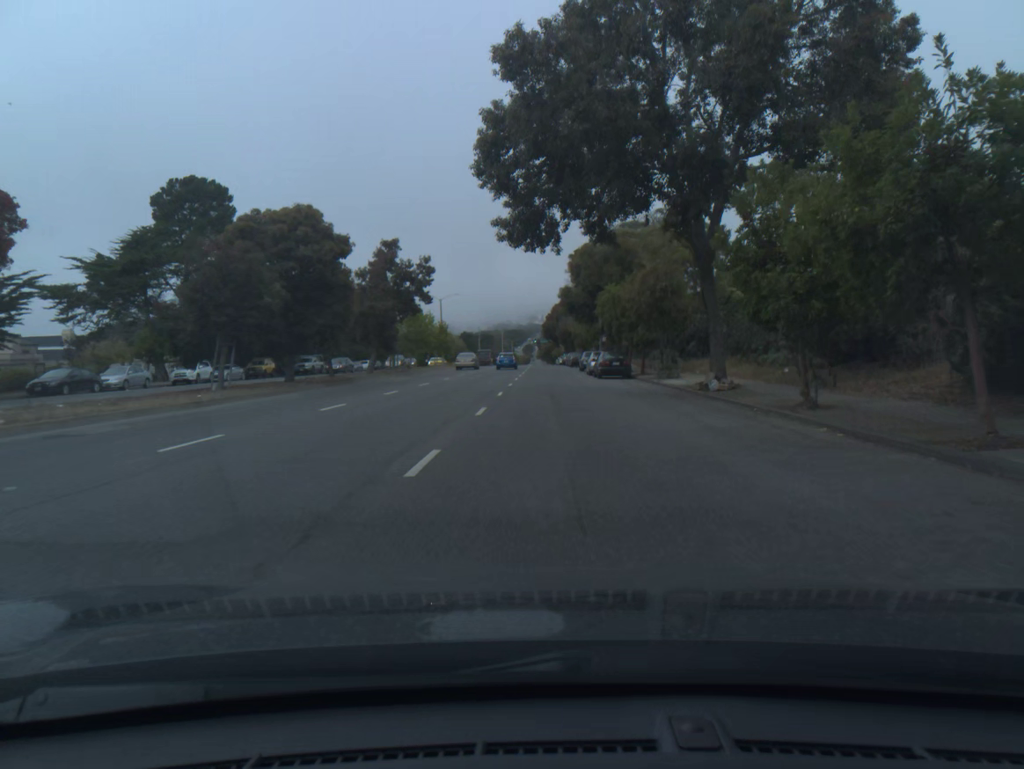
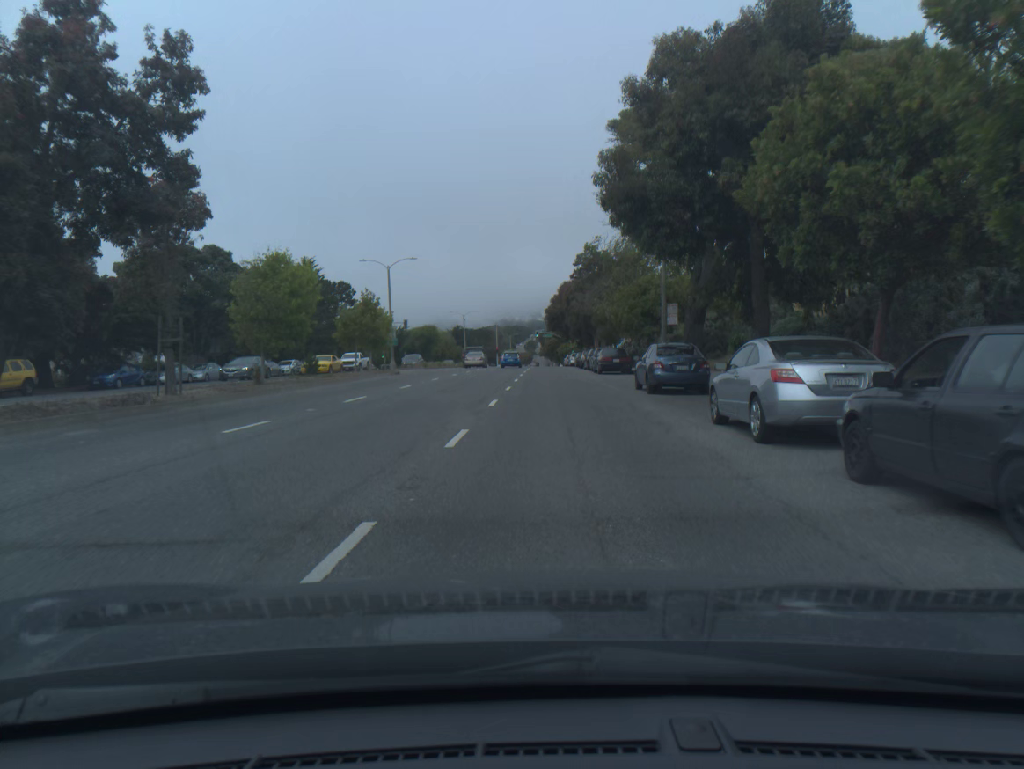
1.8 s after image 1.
(0.0, +34.5) m; 0°
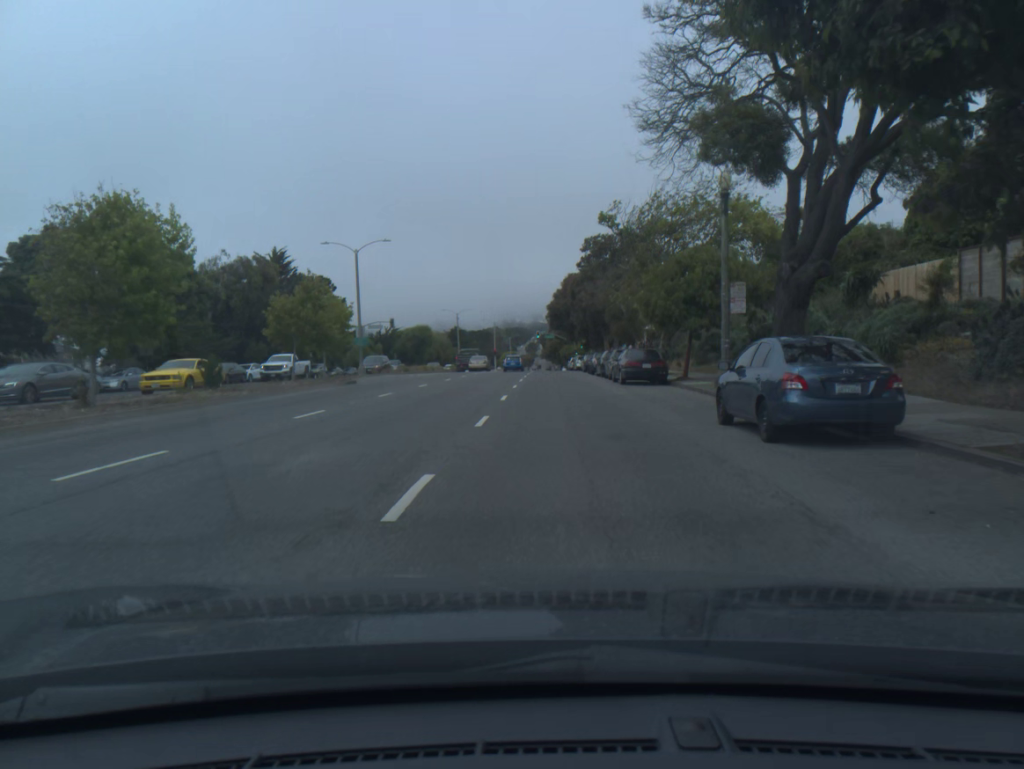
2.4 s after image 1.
(0.0, +11.5) m; 0°
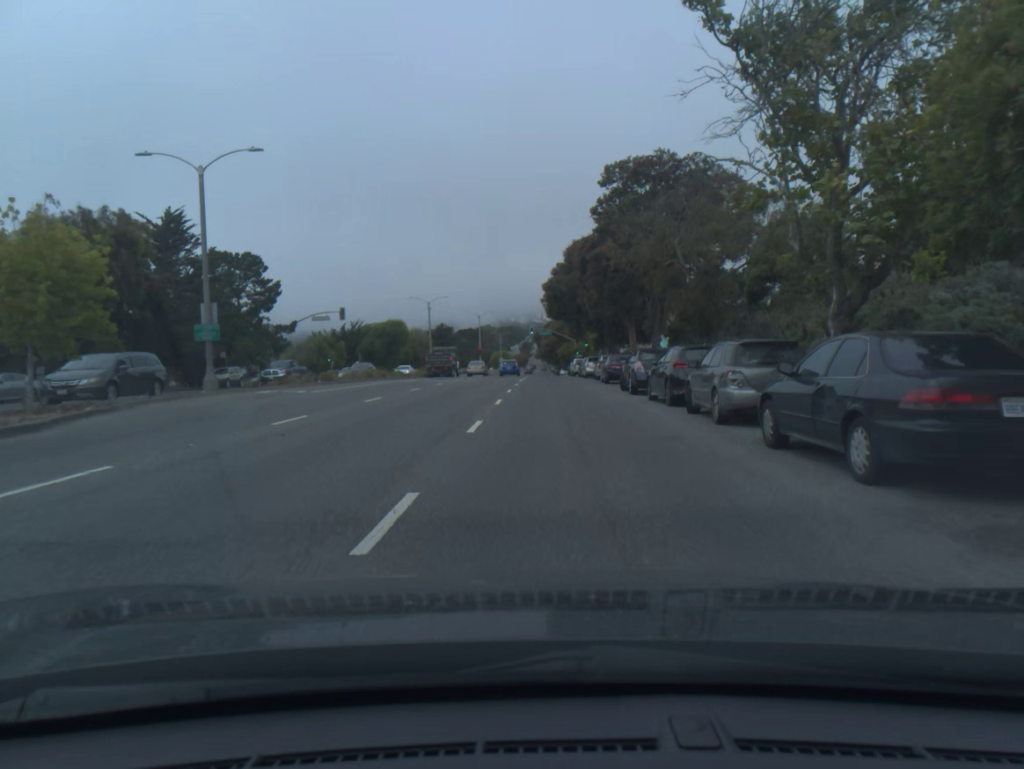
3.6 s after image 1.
(+0.1, +23.2) m; 0°
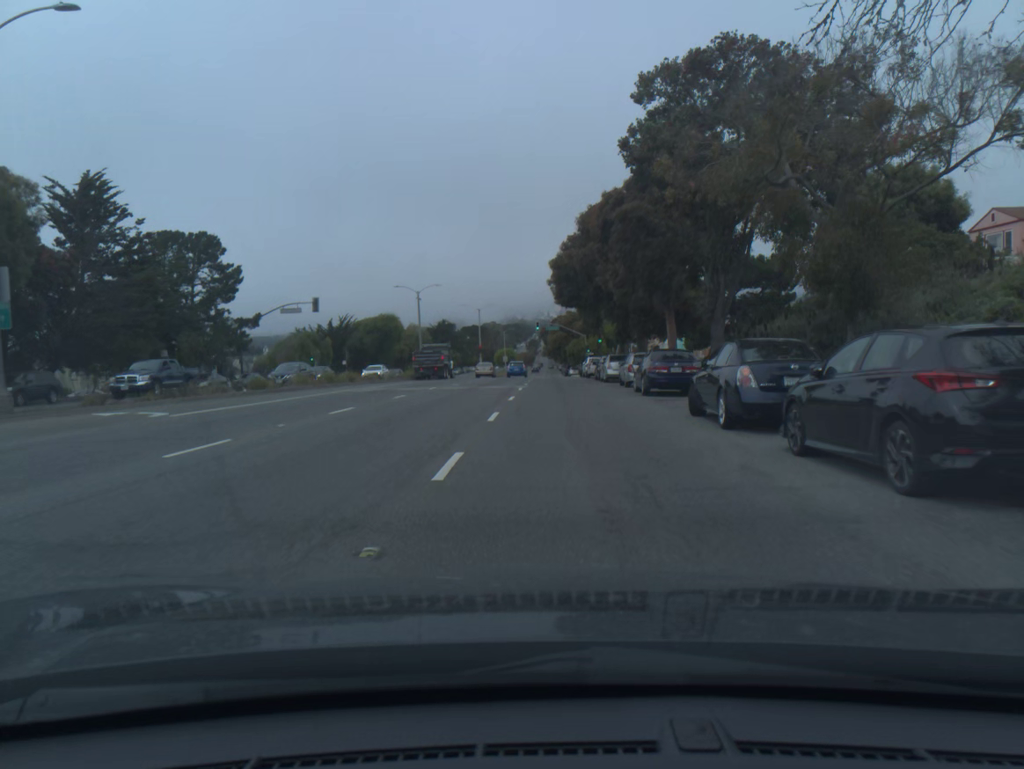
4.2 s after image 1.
(0.0, +11.7) m; 0°
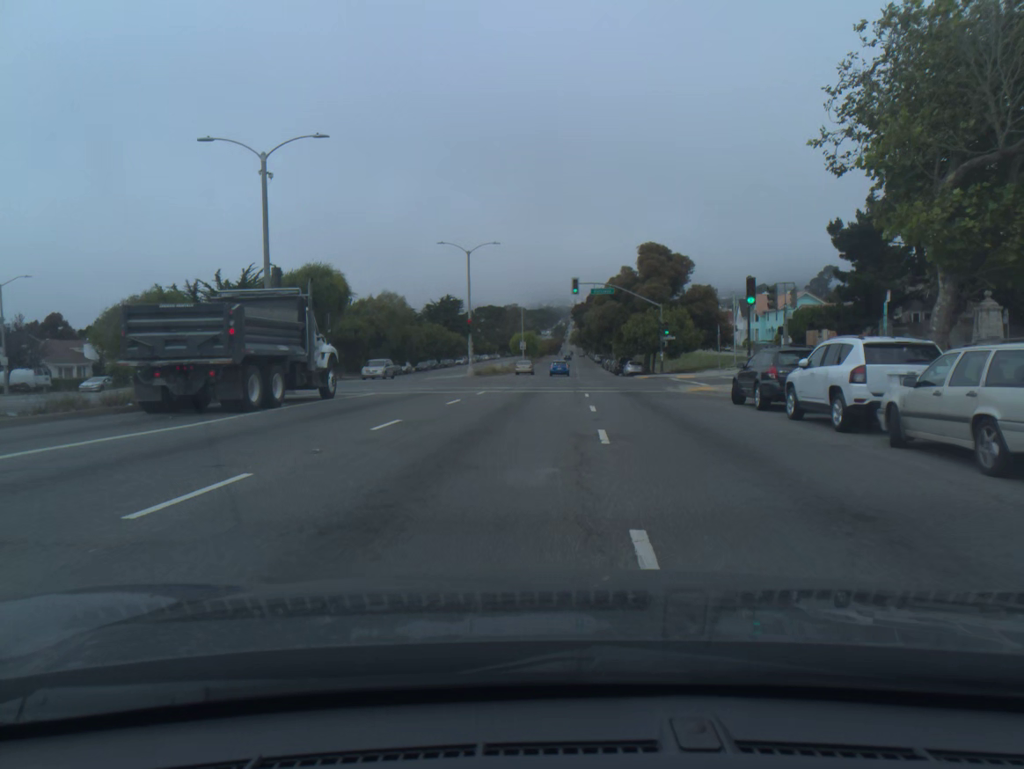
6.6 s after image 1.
(-1.3, +48.2) m; -2°
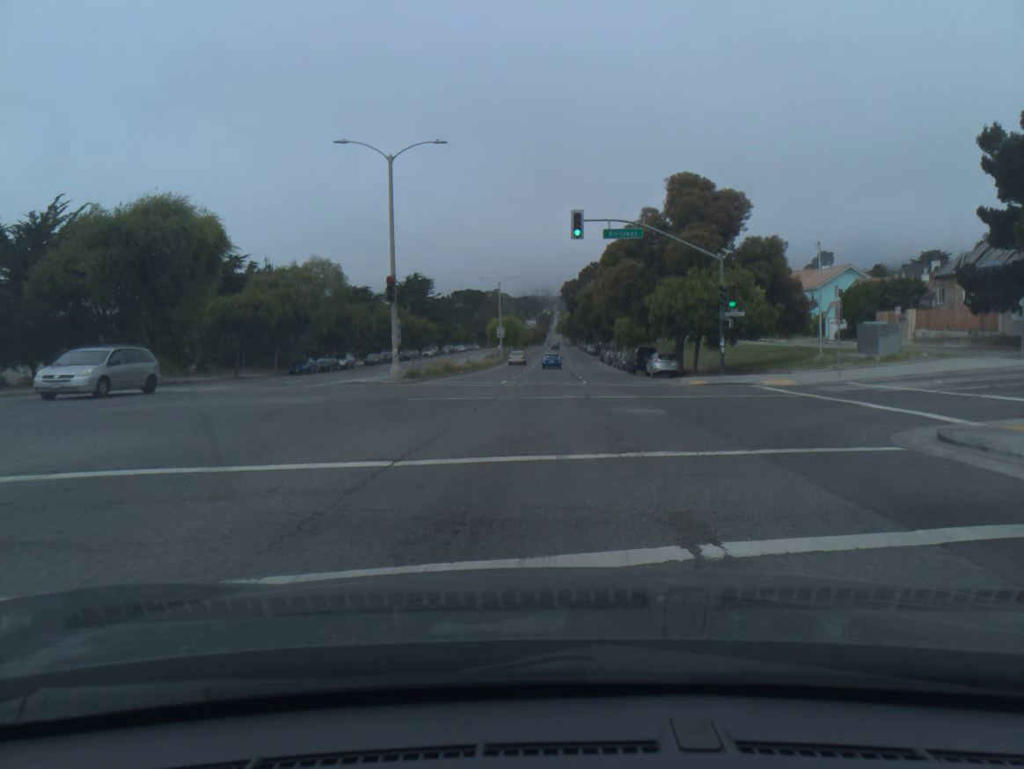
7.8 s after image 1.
(+0.2, +24.8) m; +1°
